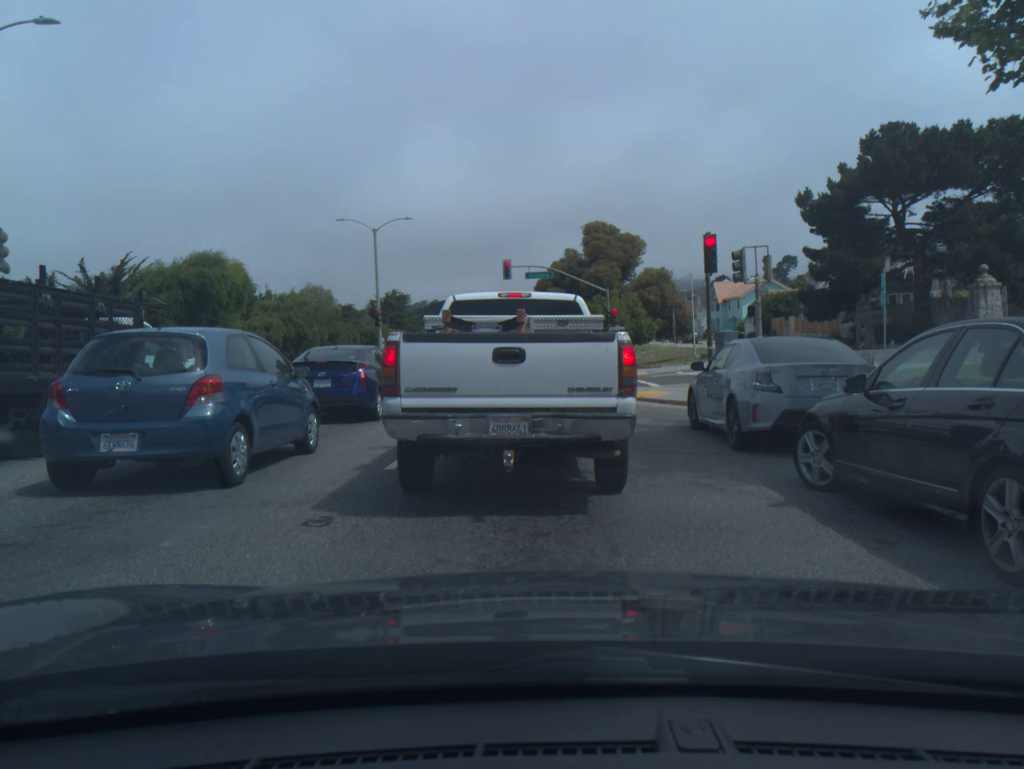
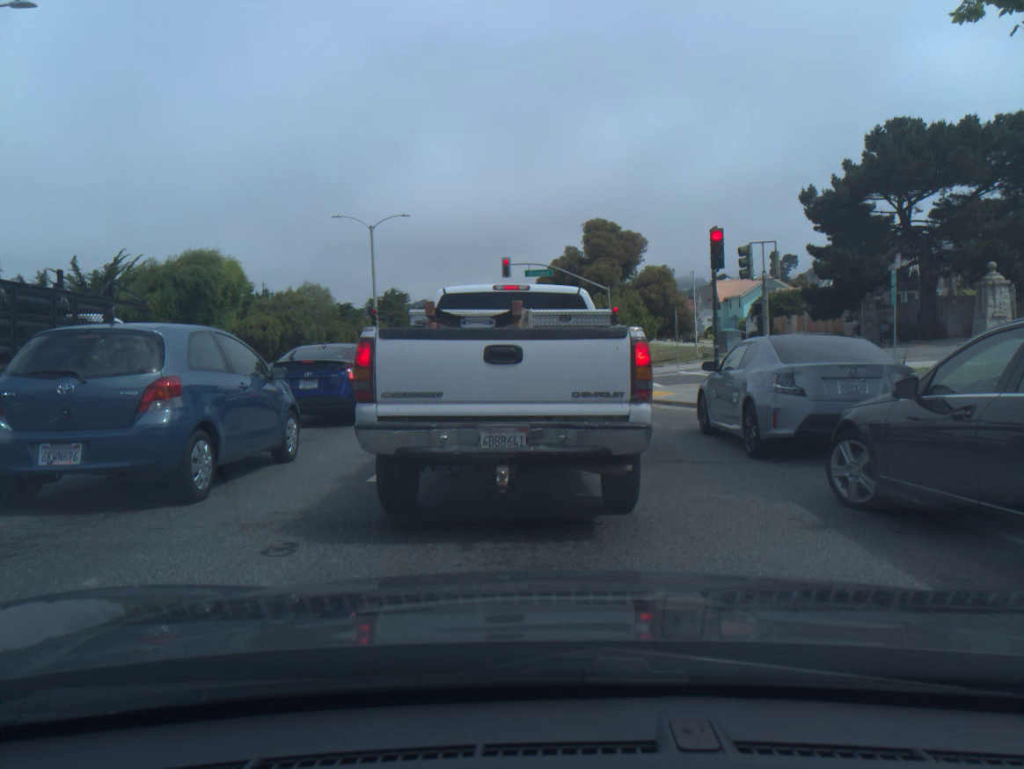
(+0.1, +0.8) m; 0°
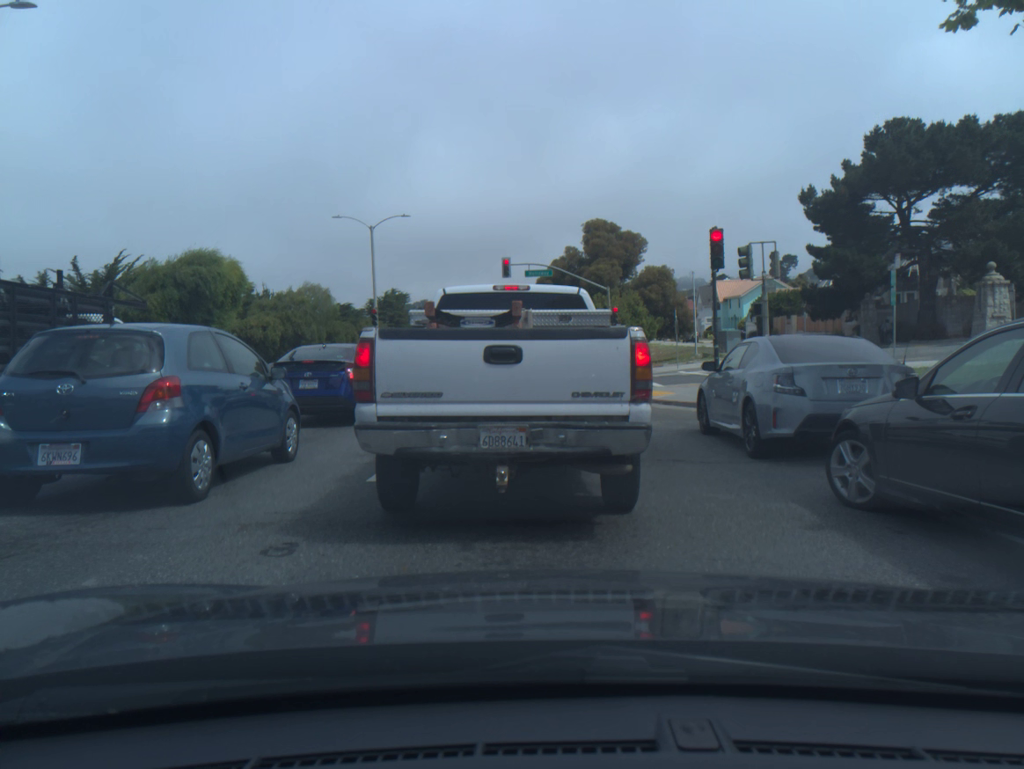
(0.0, 0.0) m; 0°
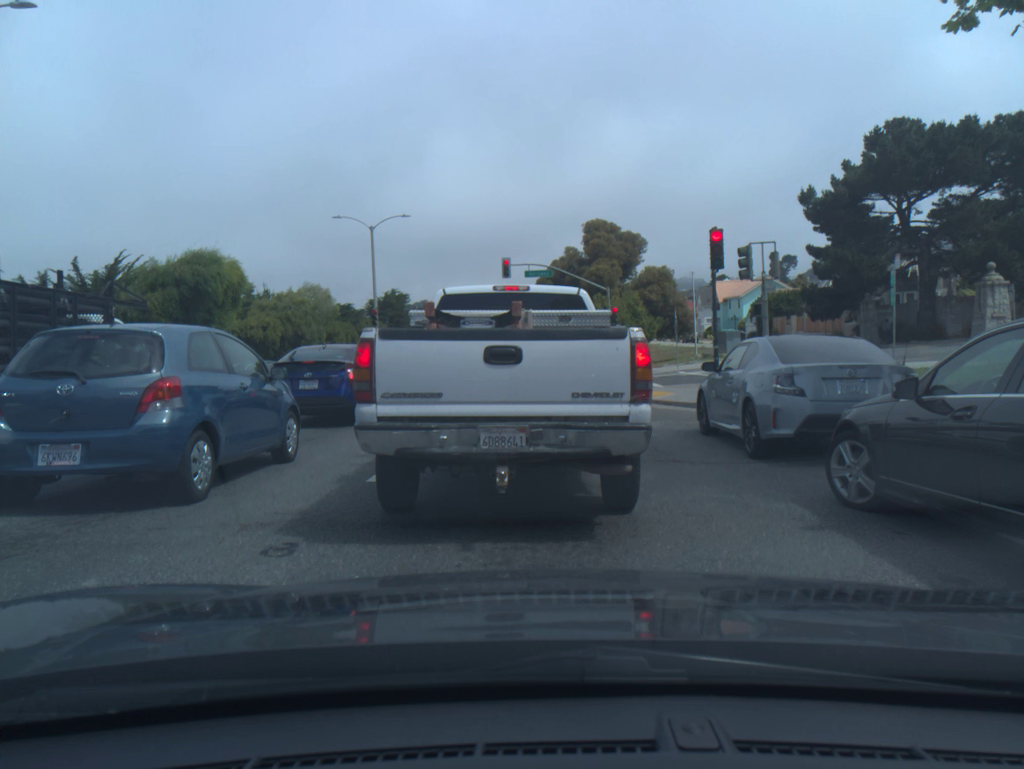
(0.0, 0.0) m; 0°
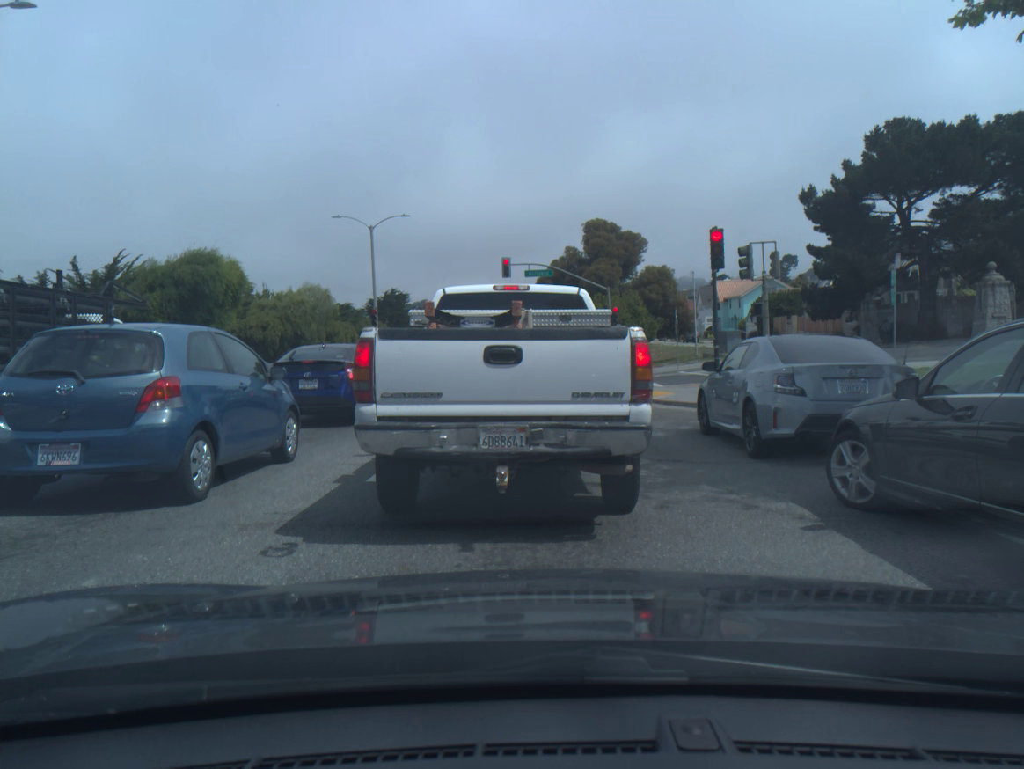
(0.0, 0.0) m; 0°
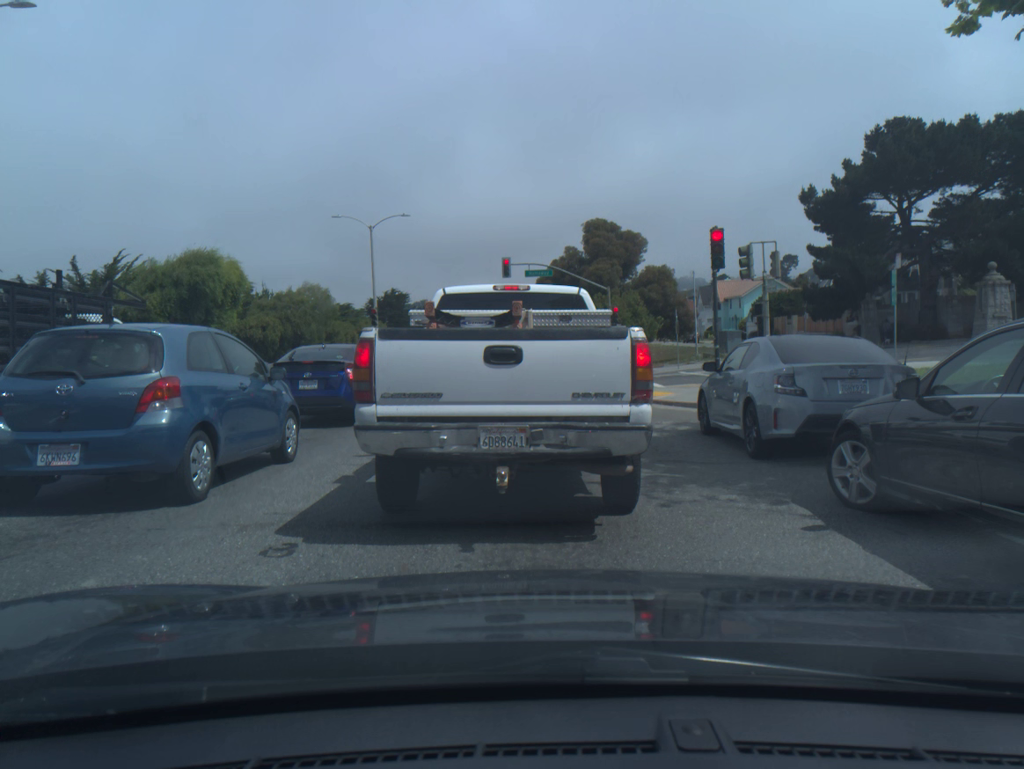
(0.0, 0.0) m; 0°
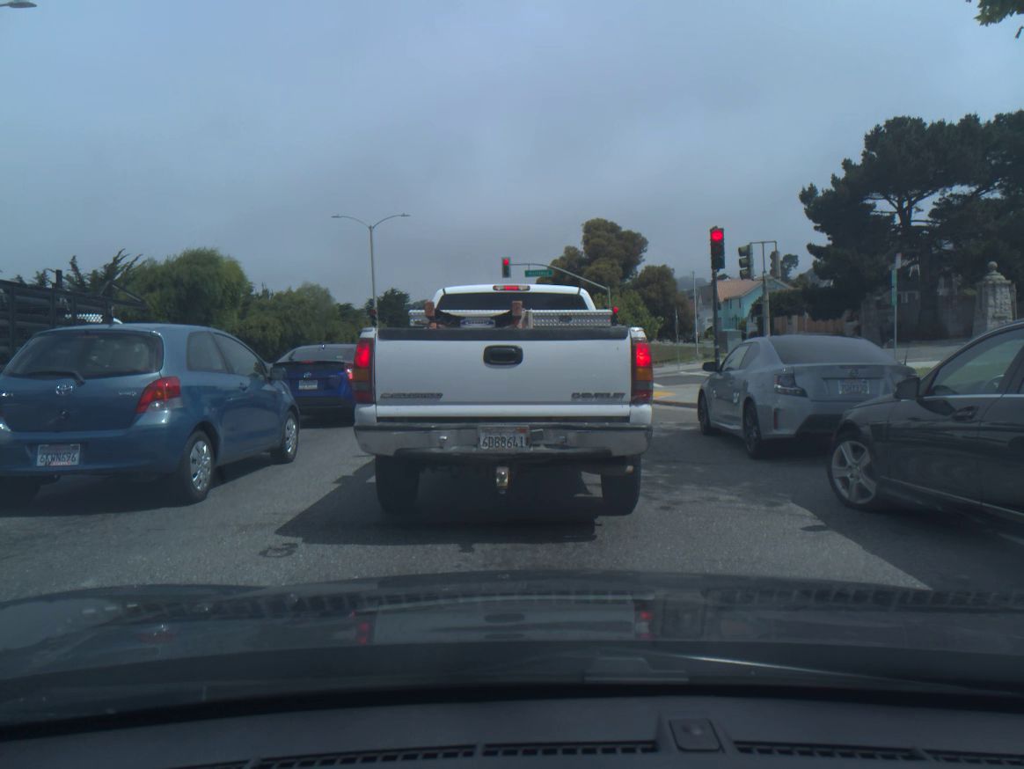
(0.0, 0.0) m; 0°
